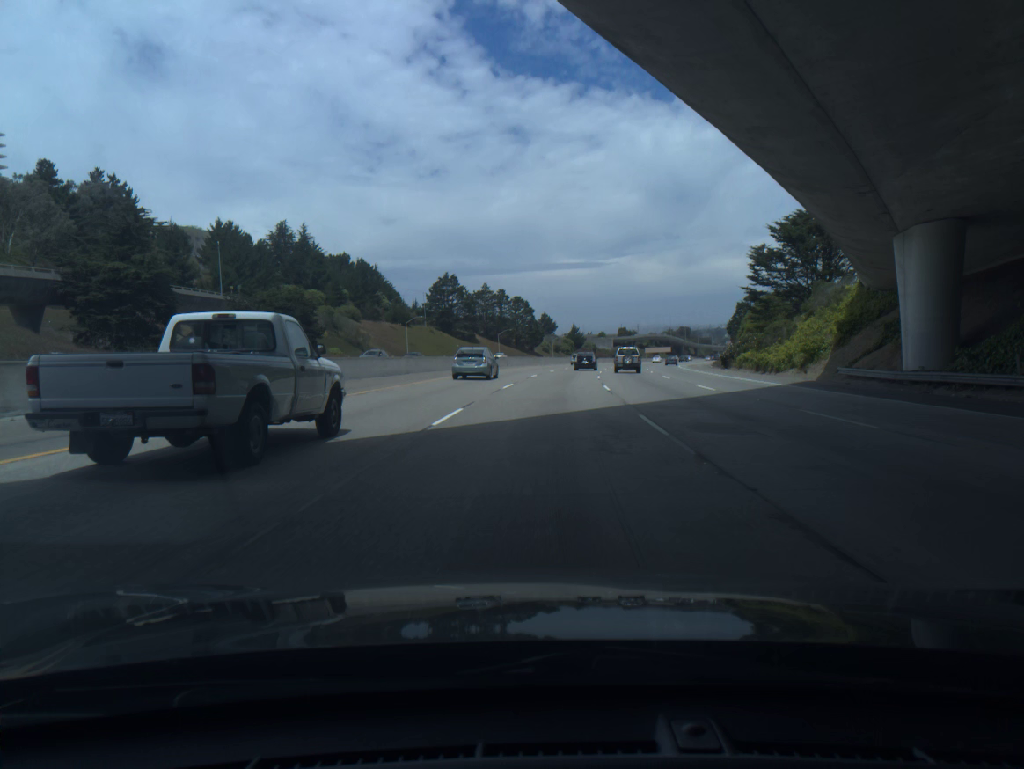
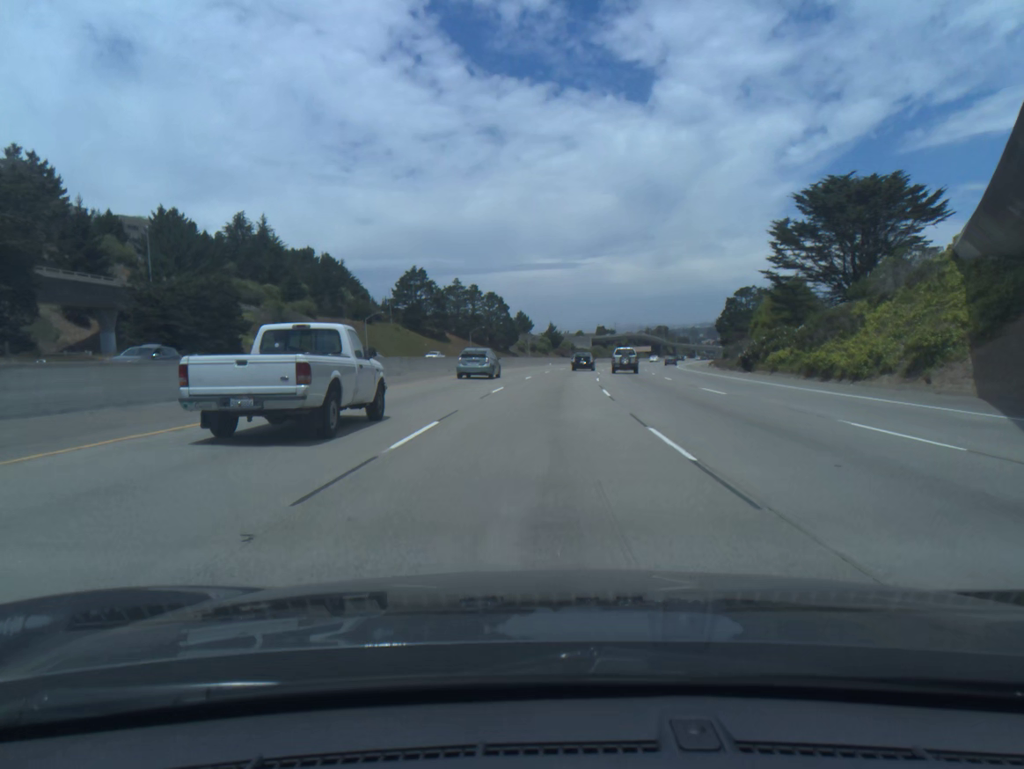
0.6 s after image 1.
(+0.3, +17.4) m; +2°
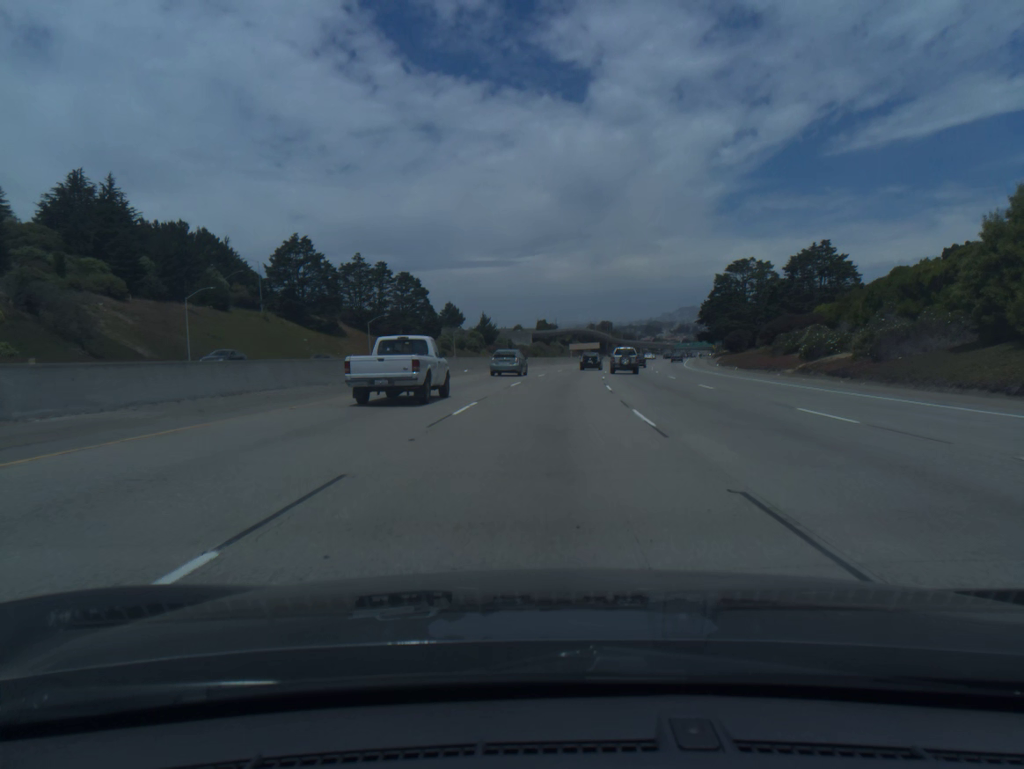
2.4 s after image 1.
(+2.2, +52.5) m; +5°
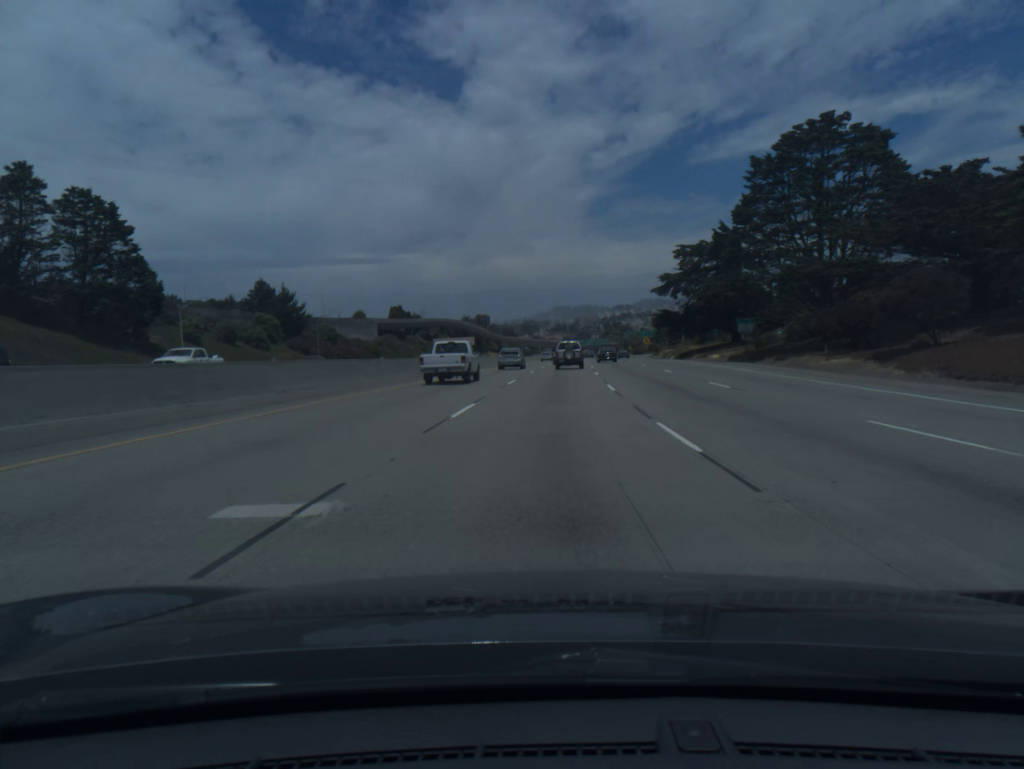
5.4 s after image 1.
(+6.7, +88.5) m; +9°
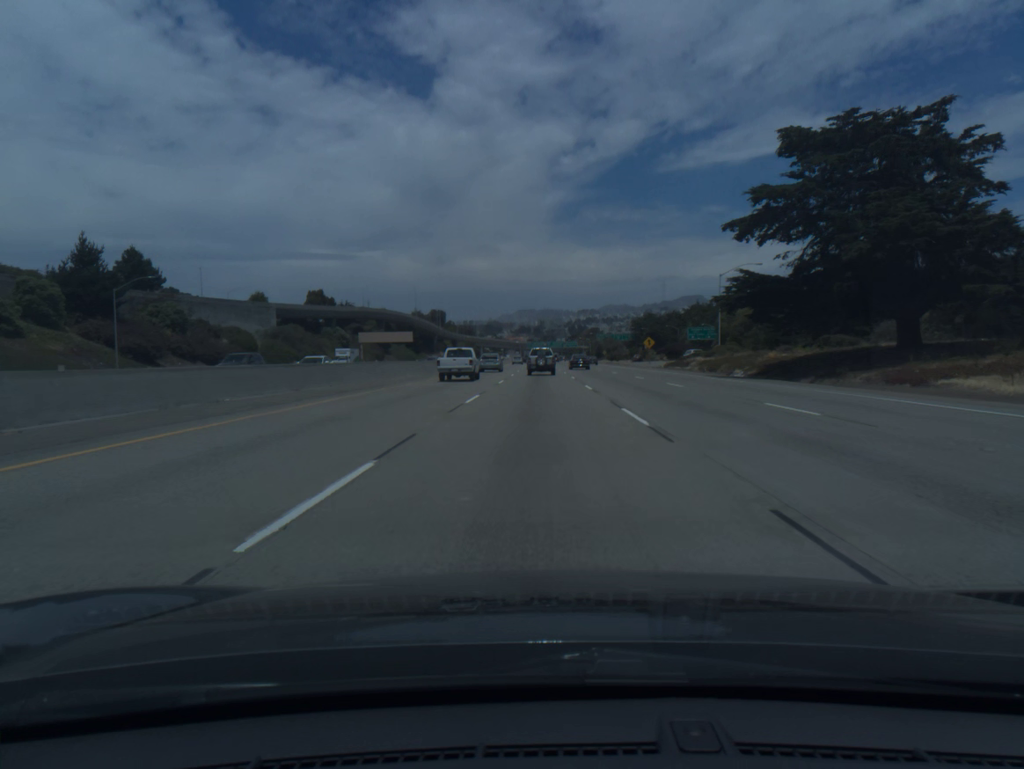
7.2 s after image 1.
(+1.7, +53.3) m; +3°
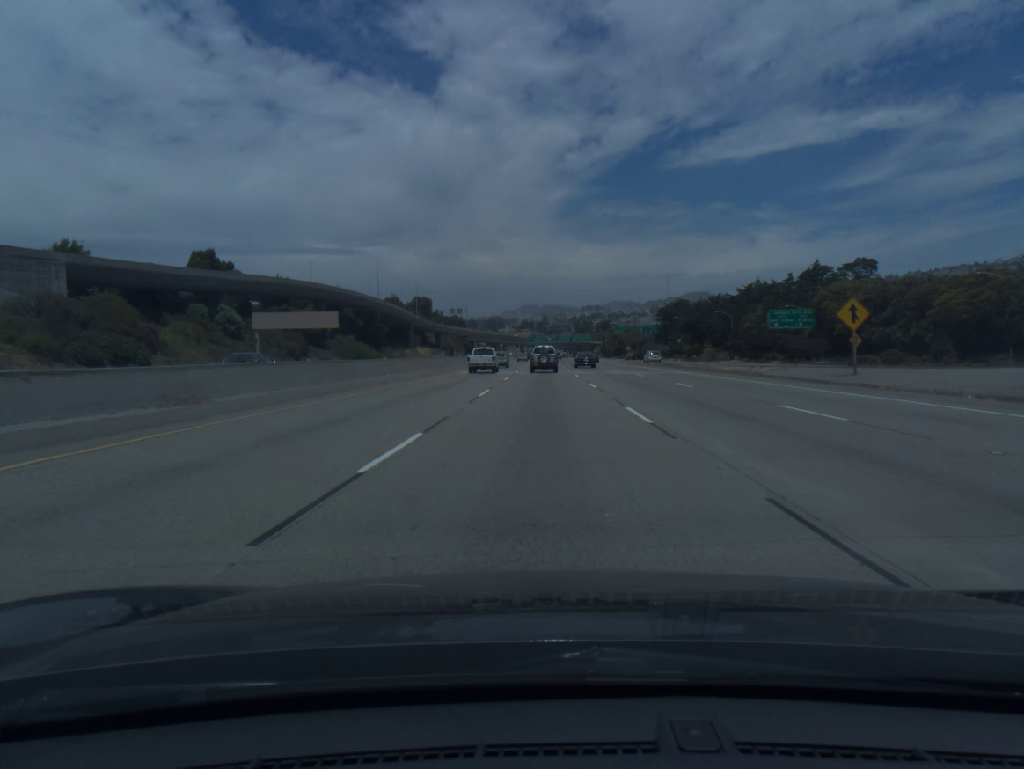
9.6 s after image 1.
(-0.1, +70.7) m; 0°
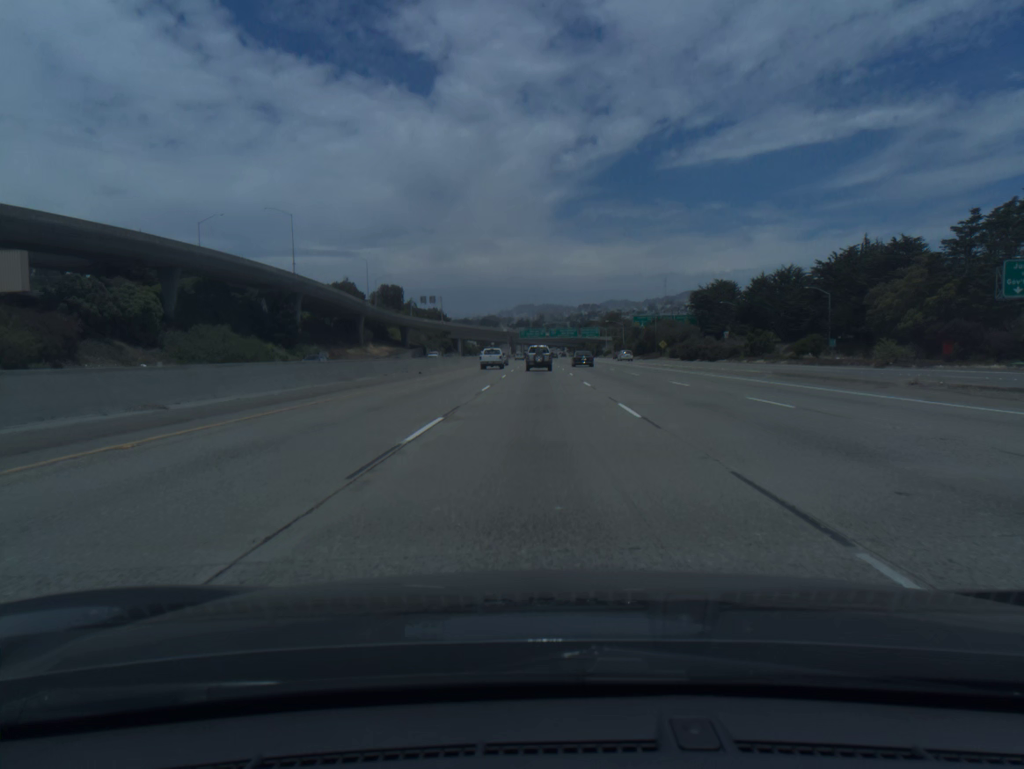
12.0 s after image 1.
(+0.2, +70.2) m; 0°
